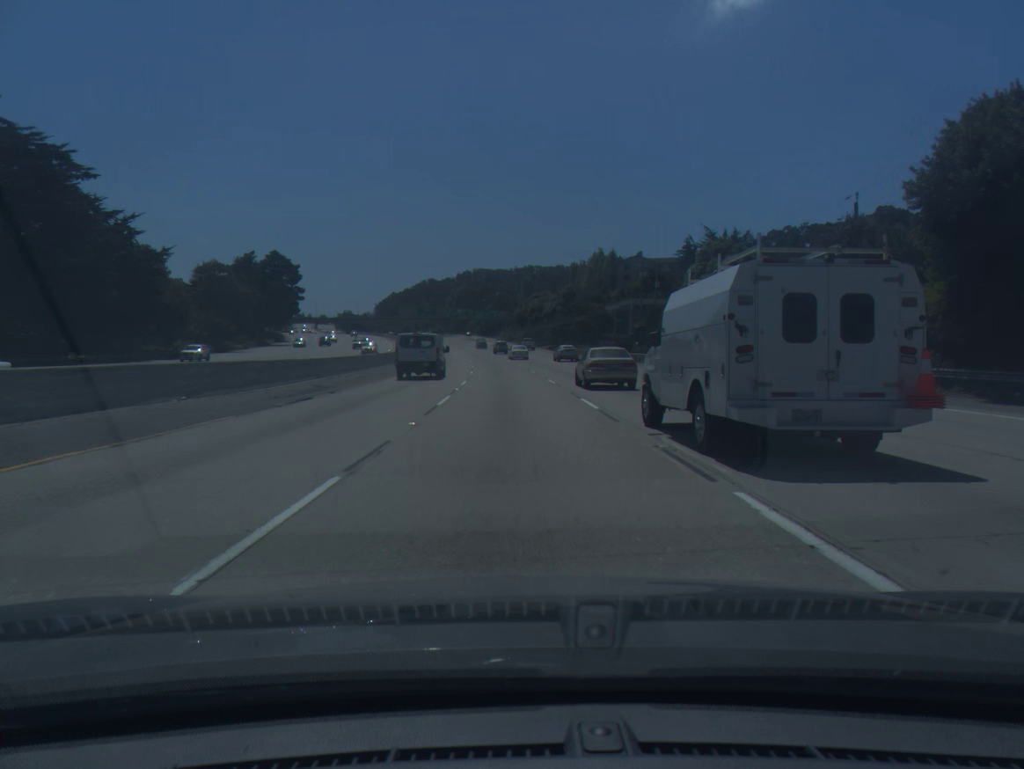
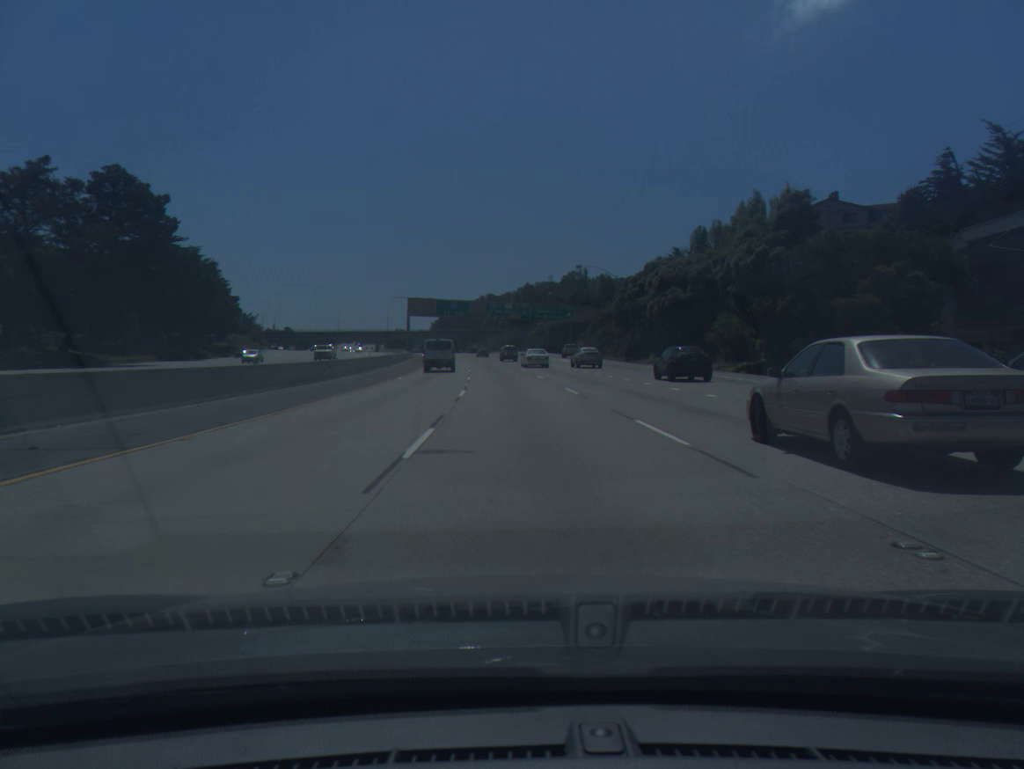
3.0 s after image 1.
(-4.7, +92.0) m; -5°
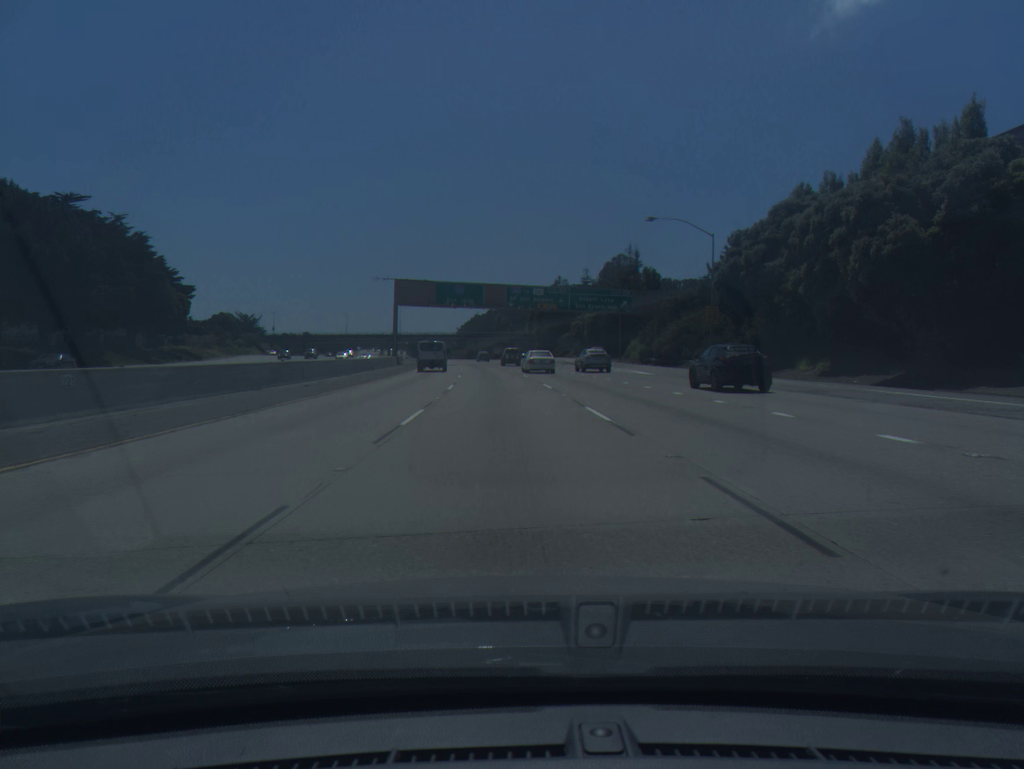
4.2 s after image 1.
(-0.7, +38.6) m; -2°
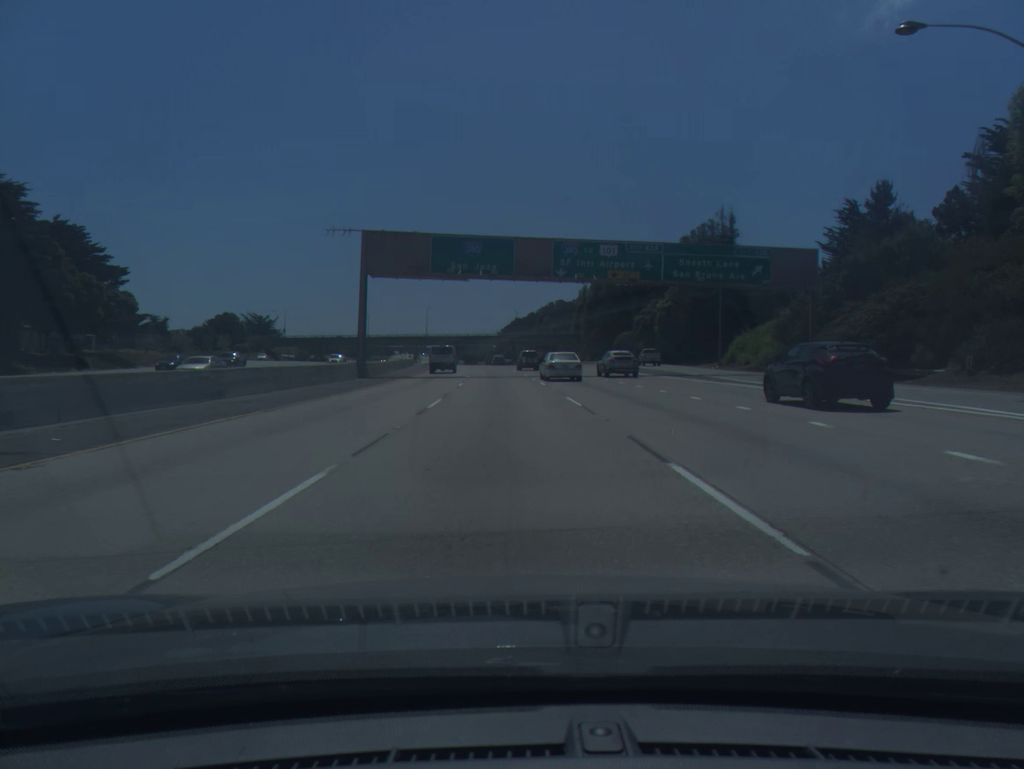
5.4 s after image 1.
(-0.9, +37.8) m; -3°
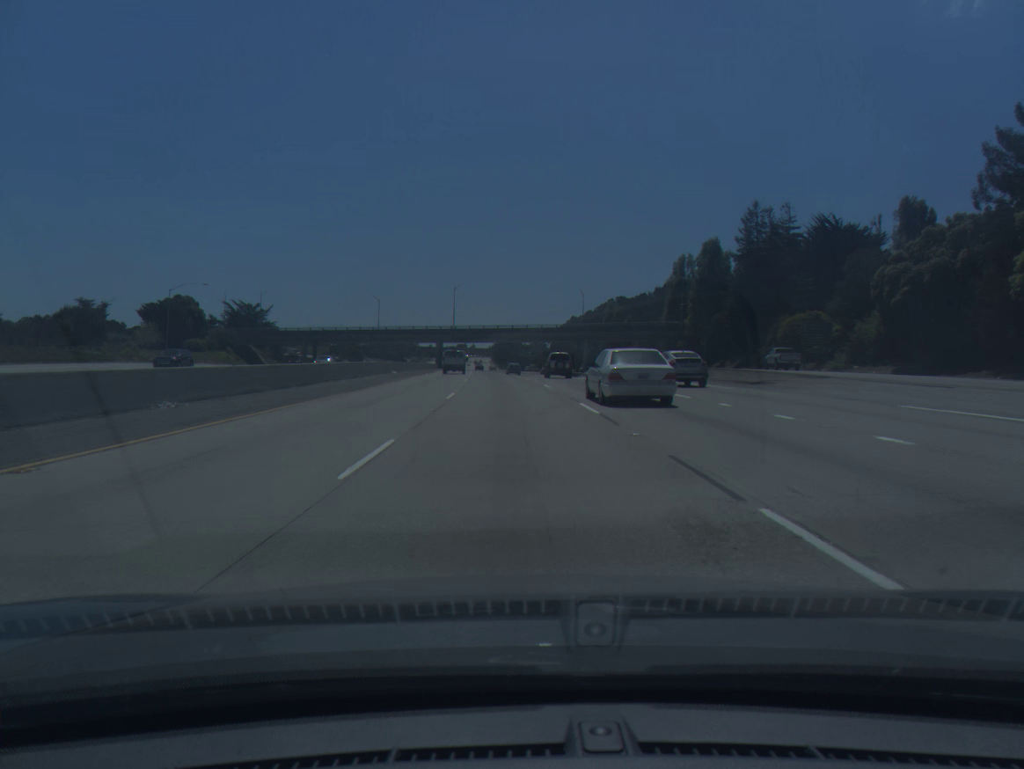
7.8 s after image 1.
(-2.9, +73.6) m; -4°
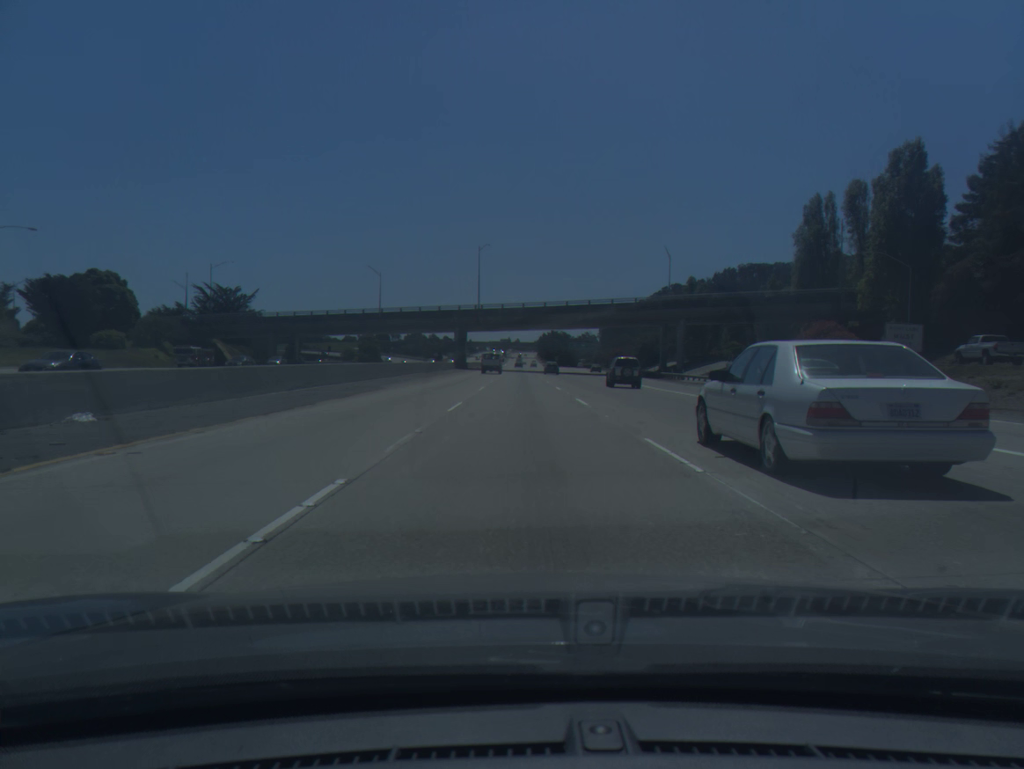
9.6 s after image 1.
(-1.6, +54.3) m; -3°
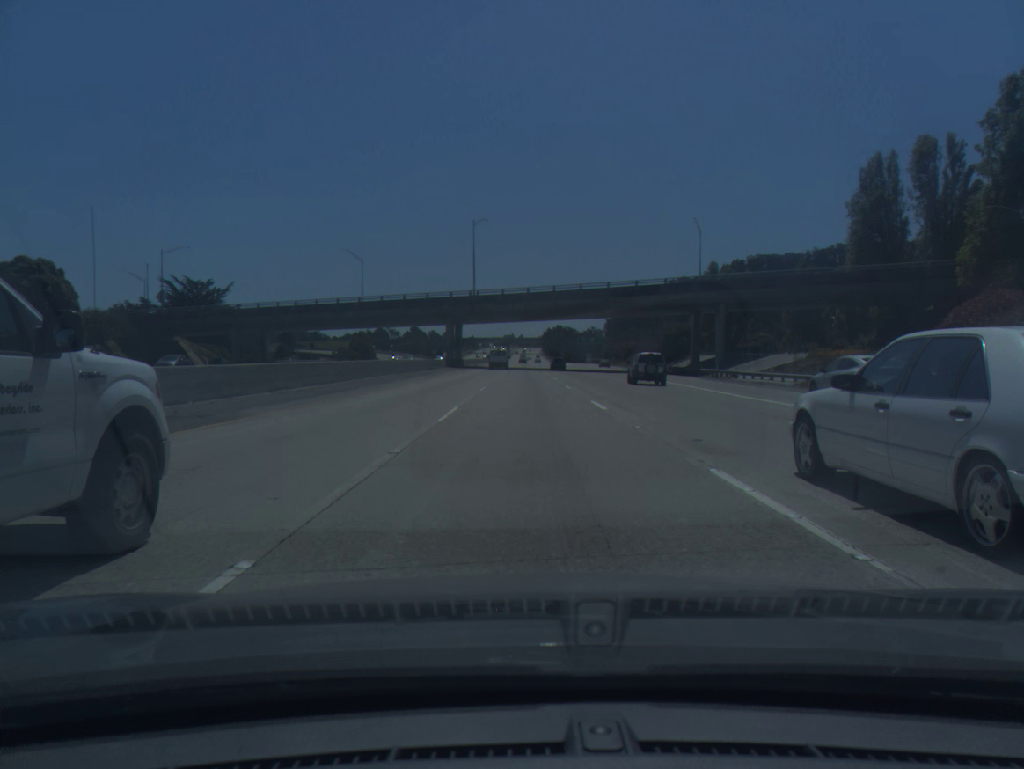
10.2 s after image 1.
(-0.1, +18.2) m; 0°
